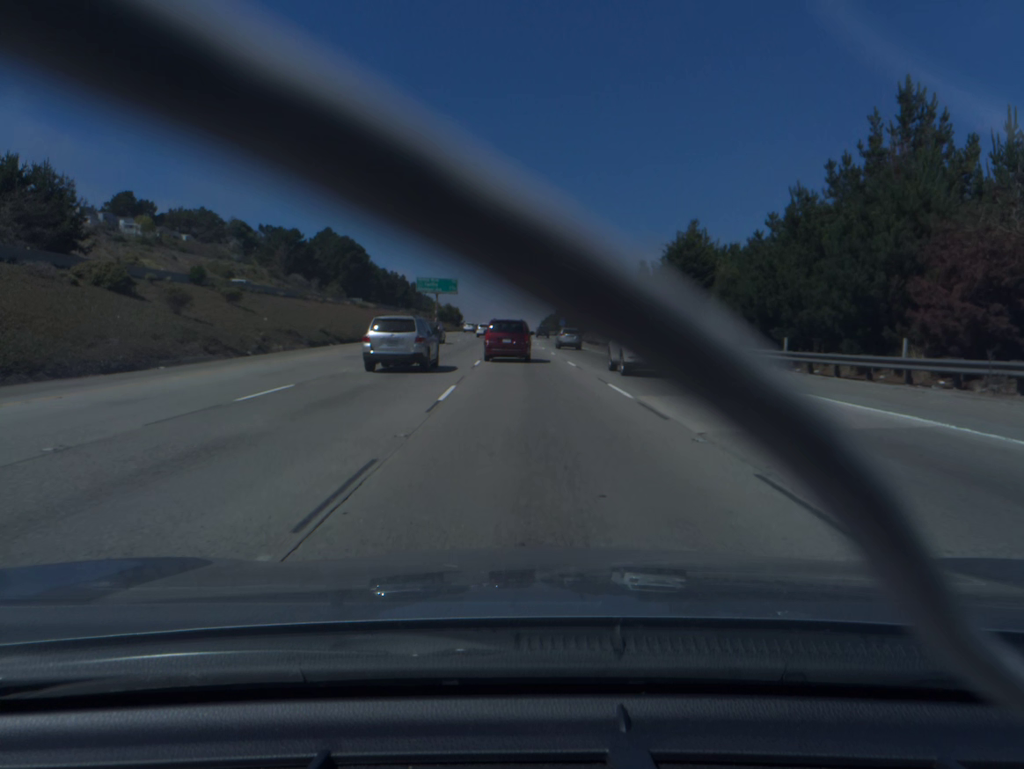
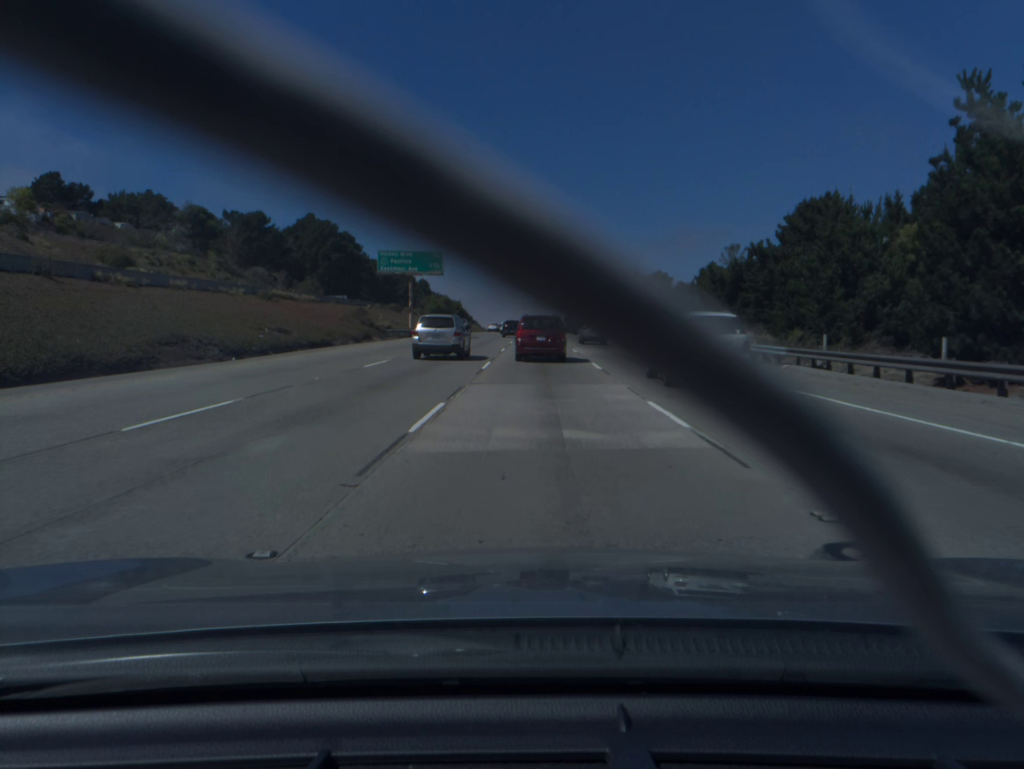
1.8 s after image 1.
(-0.9, +48.3) m; -2°
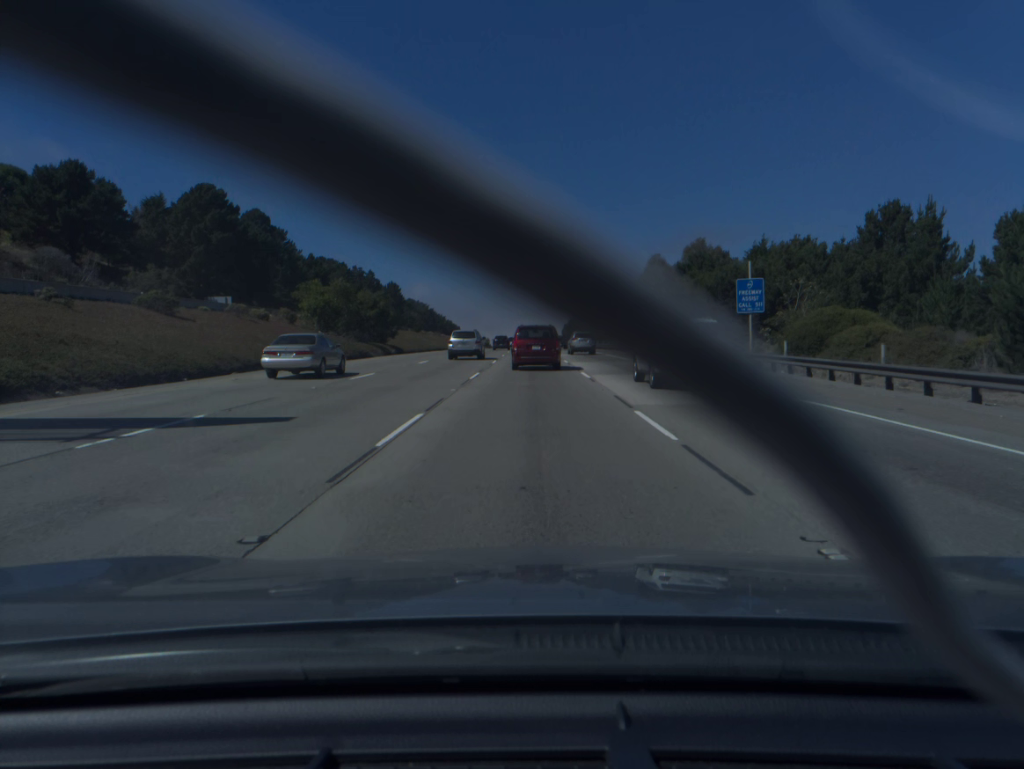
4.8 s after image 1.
(+0.3, +73.7) m; 0°
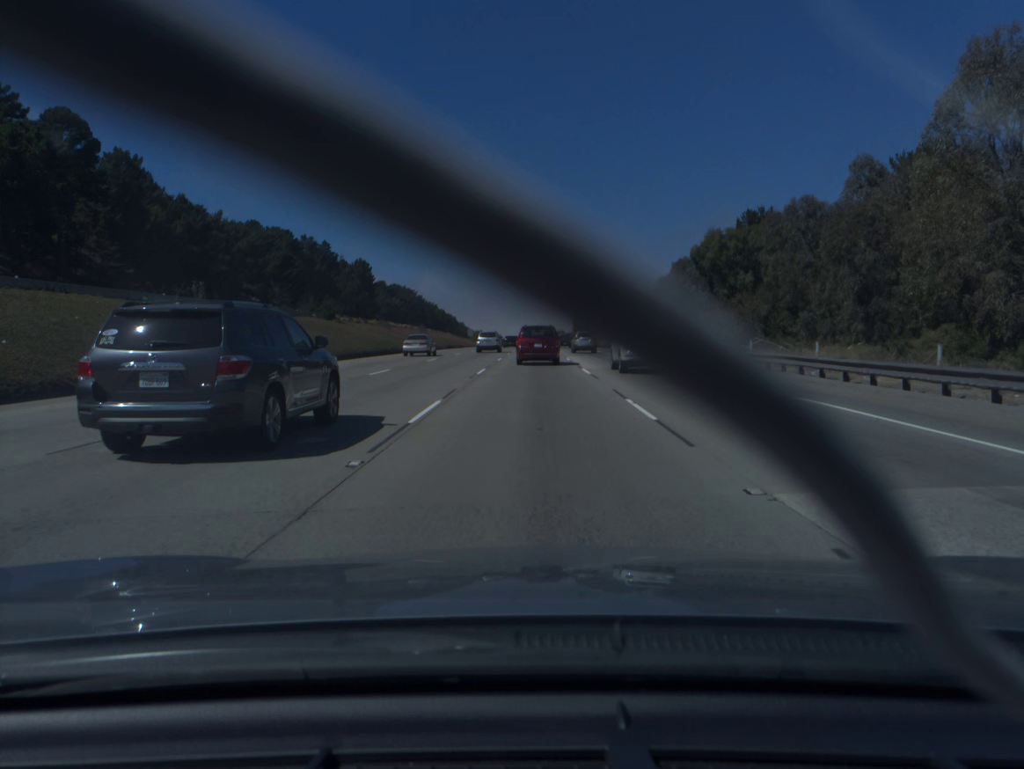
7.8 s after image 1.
(-0.3, +70.8) m; 0°
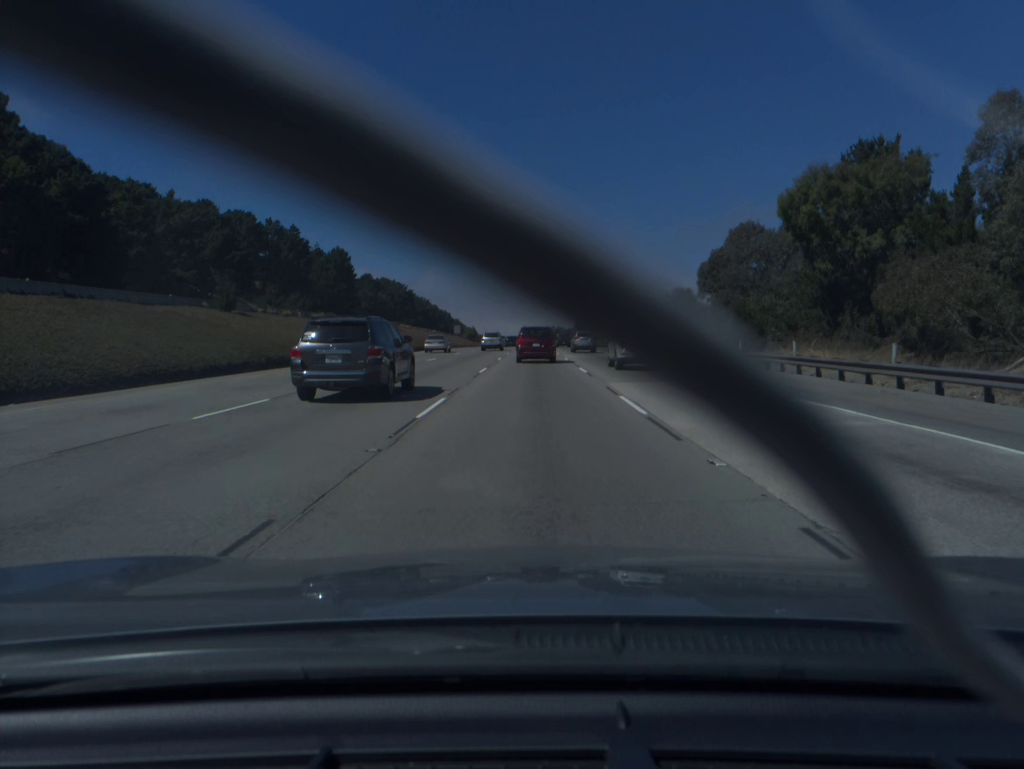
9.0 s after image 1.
(+0.1, +28.3) m; 0°
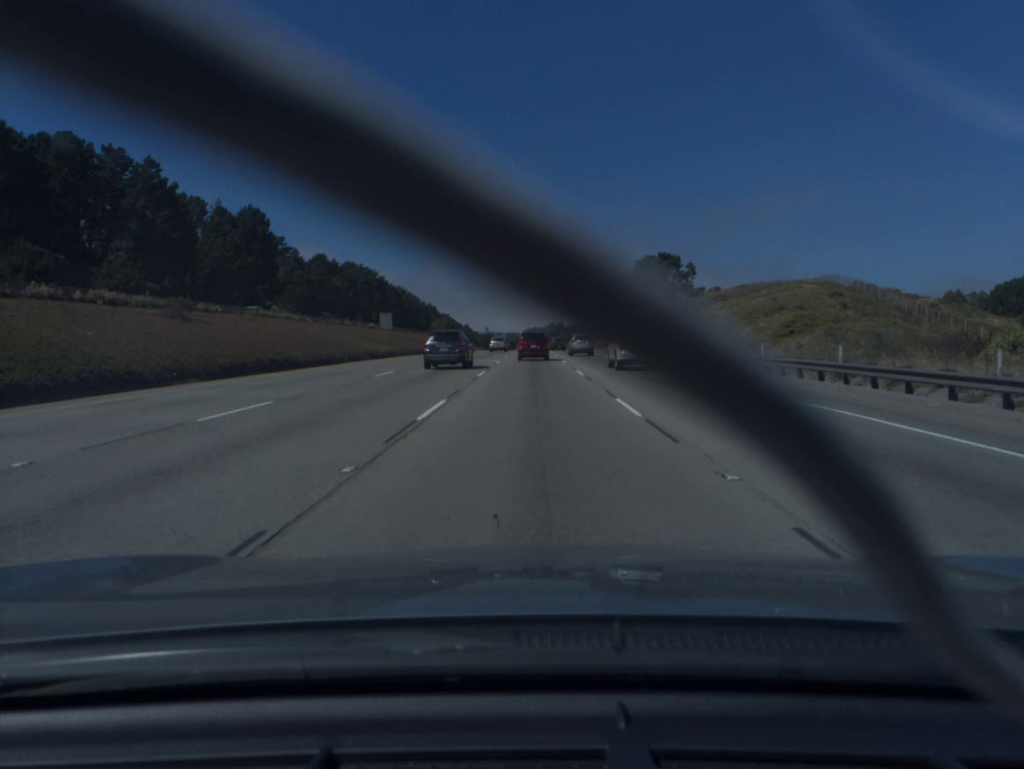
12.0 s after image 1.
(0.0, +72.6) m; 0°
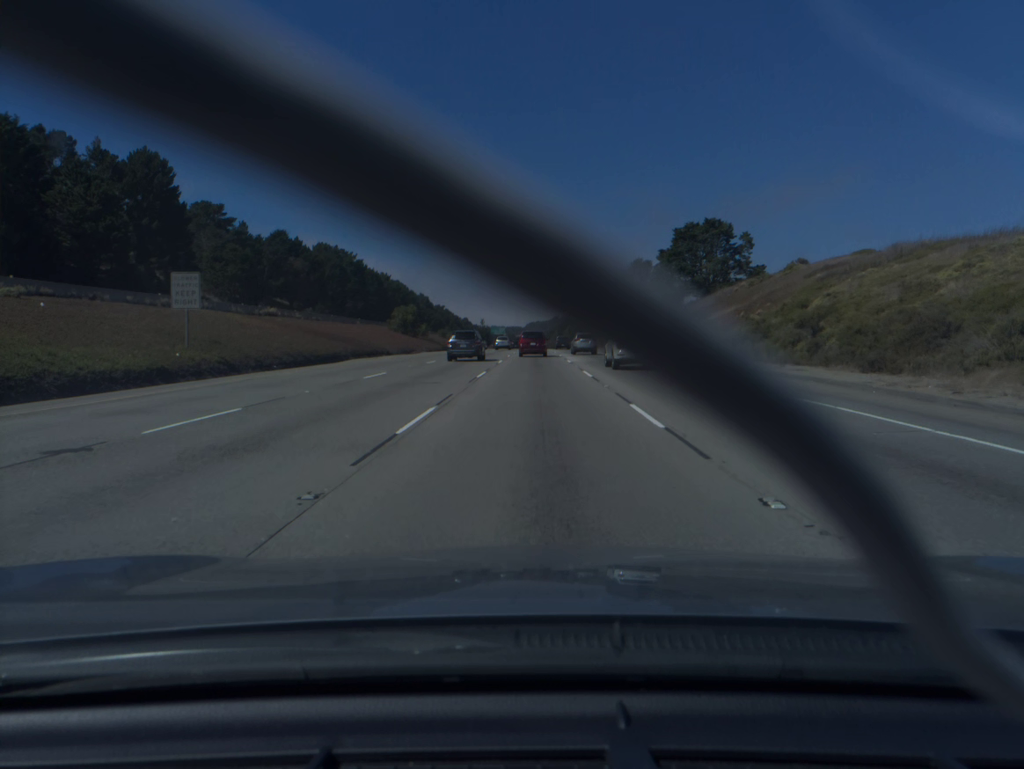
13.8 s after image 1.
(-0.1, +45.9) m; 0°
